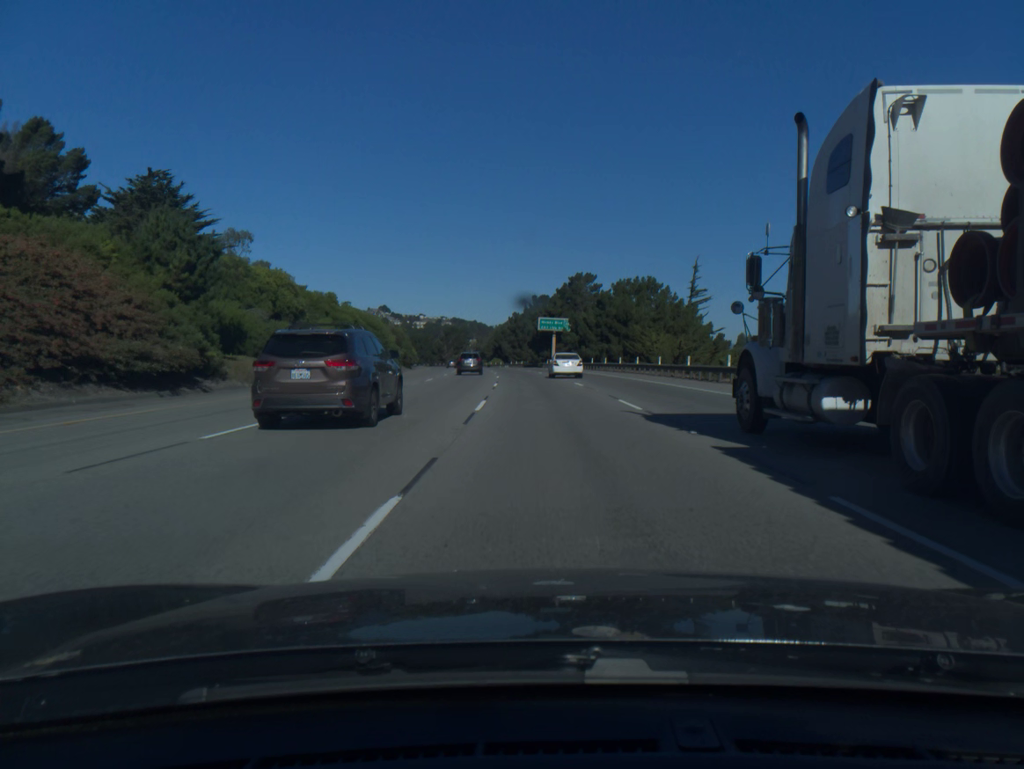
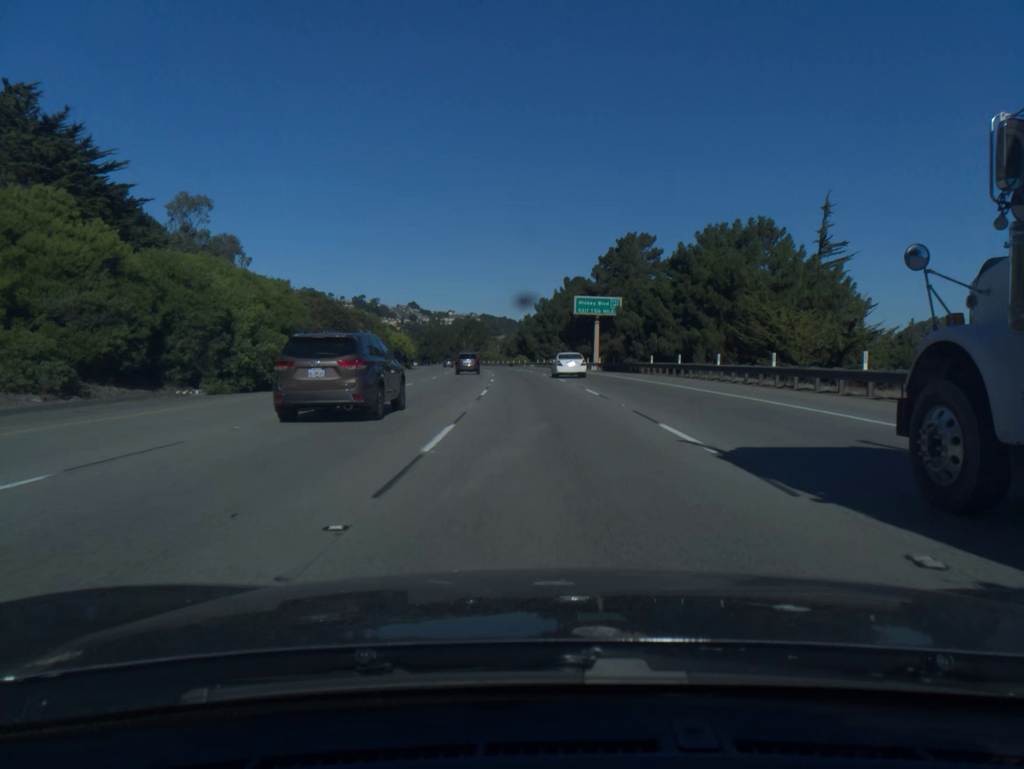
(-0.6, +36.7) m; -2°
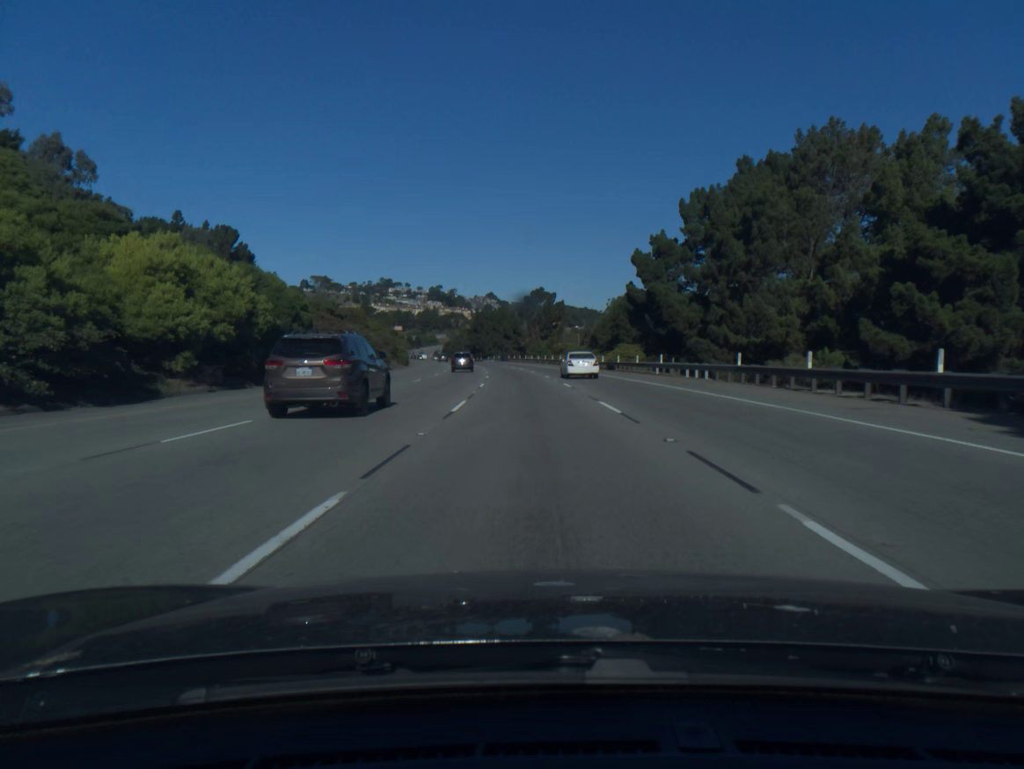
(-5.3, +94.8) m; -6°
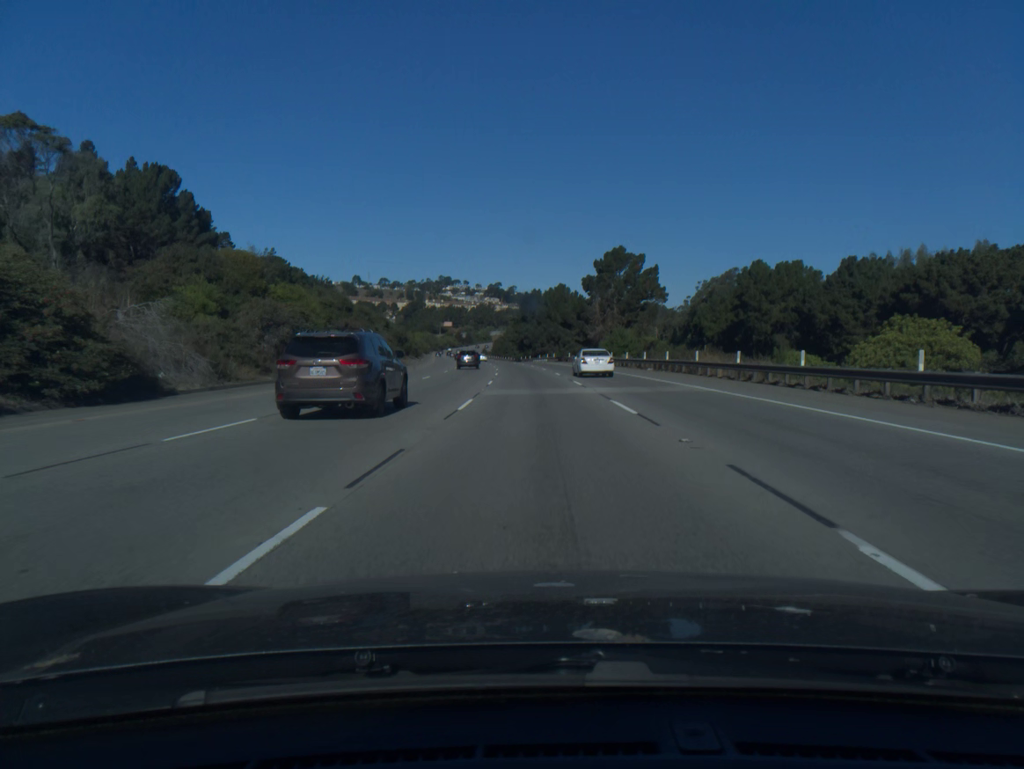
(-2.3, +59.0) m; -4°
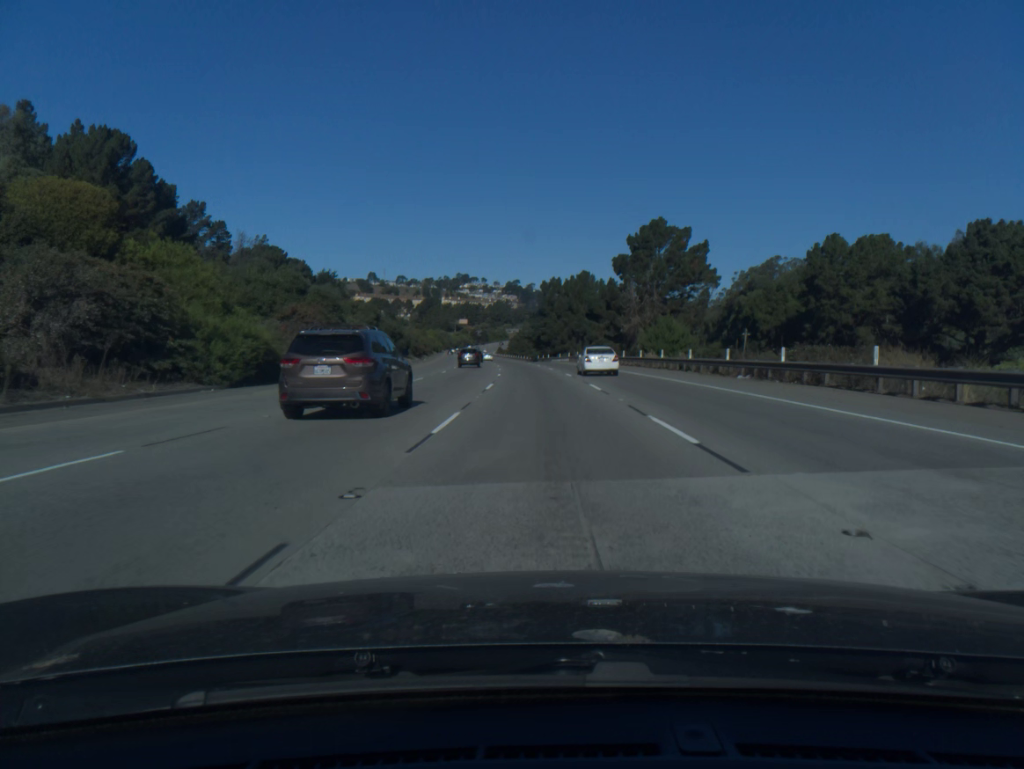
(-0.2, +19.9) m; -1°
